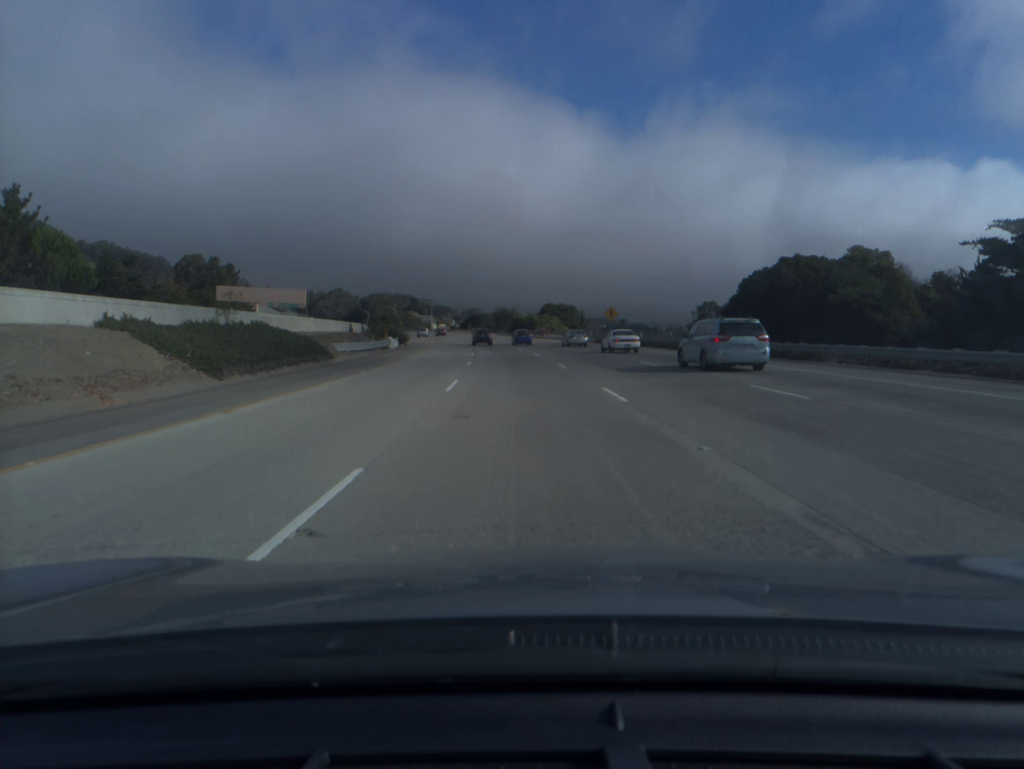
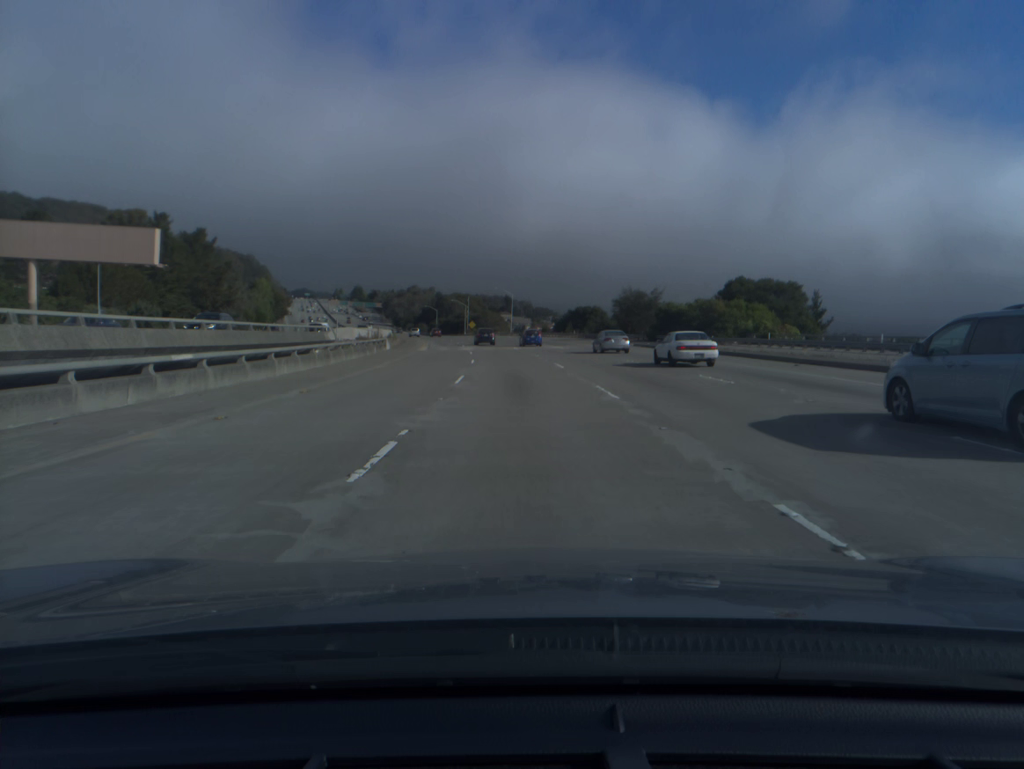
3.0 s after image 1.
(-6.2, +94.1) m; -8°
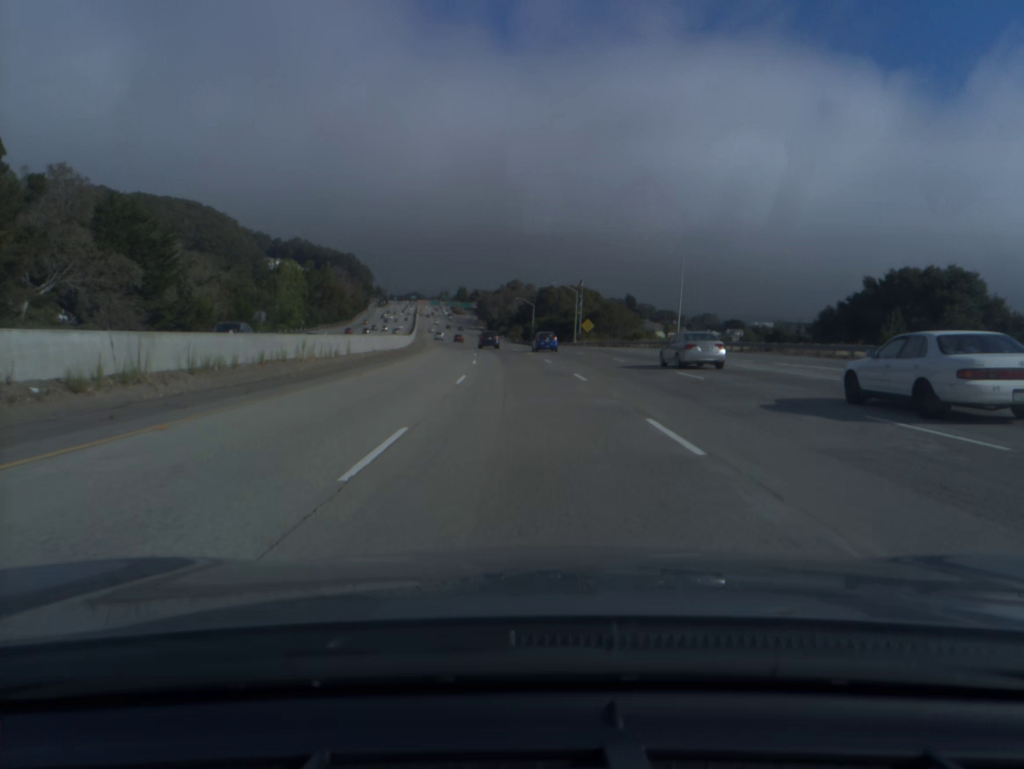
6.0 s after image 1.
(-6.5, +94.4) m; -8°
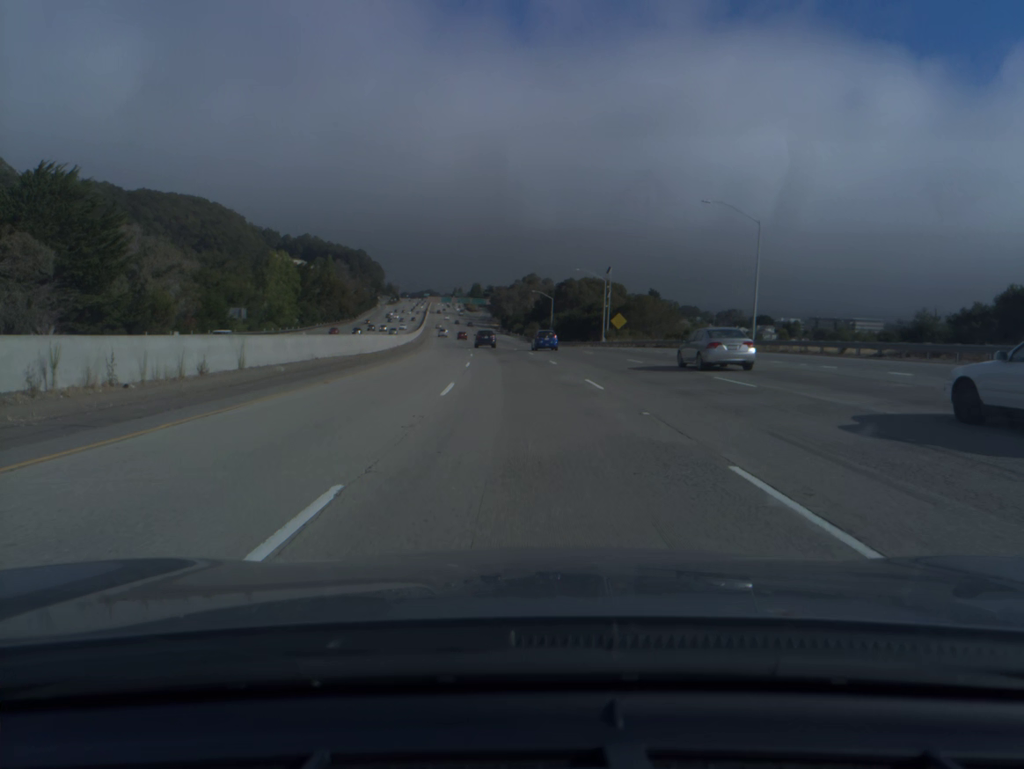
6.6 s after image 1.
(-0.2, +19.0) m; -1°
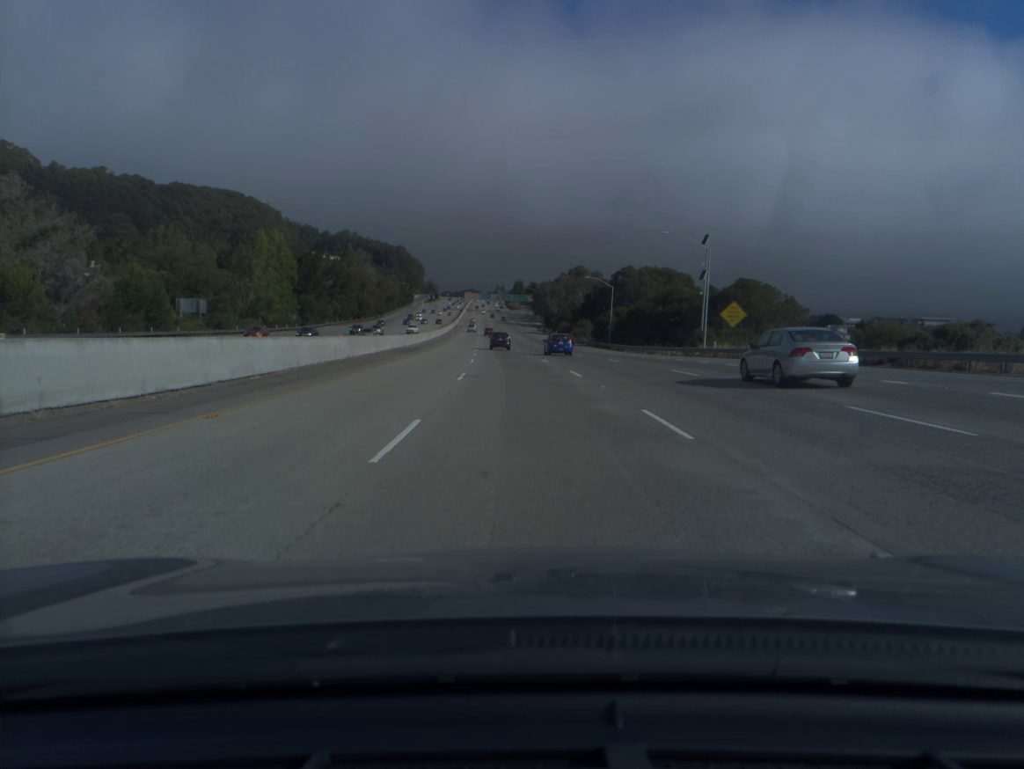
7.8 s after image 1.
(-1.0, +38.0) m; -3°
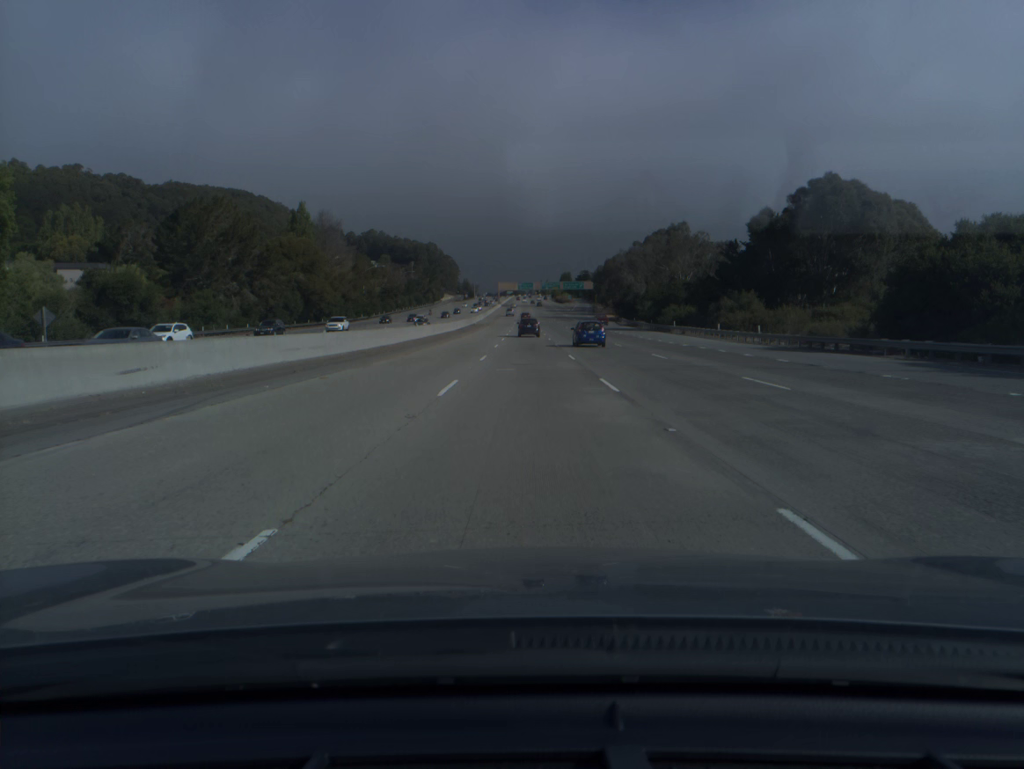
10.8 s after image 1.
(-3.9, +95.1) m; -3°
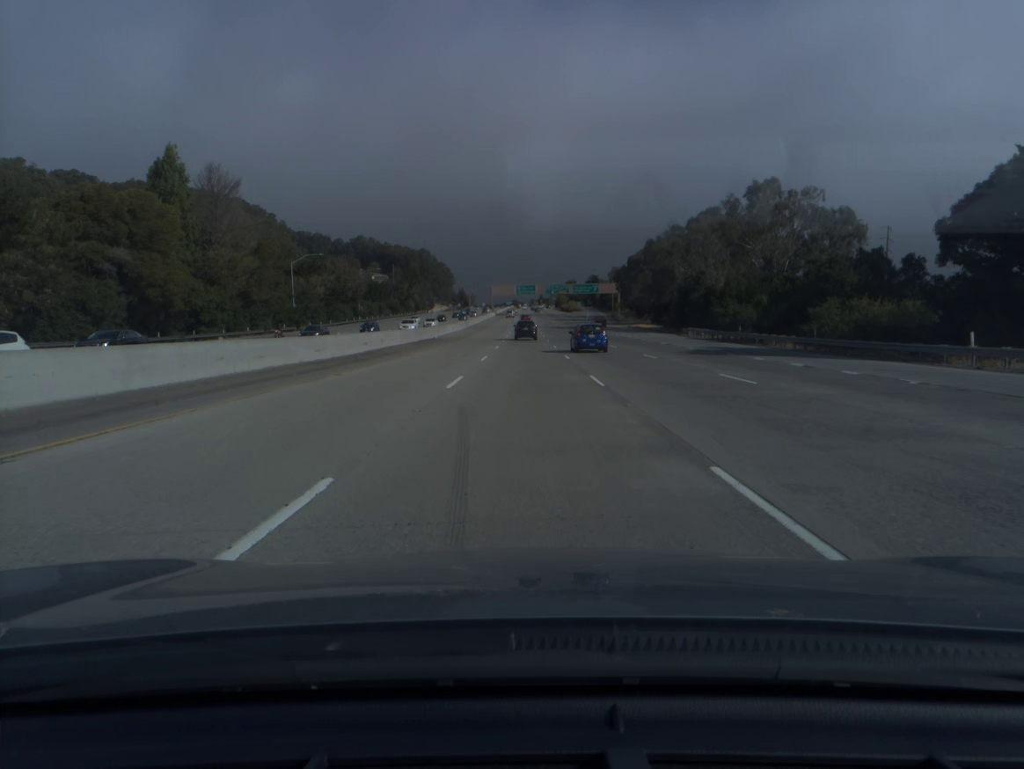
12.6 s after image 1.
(0.0, +56.3) m; 0°
